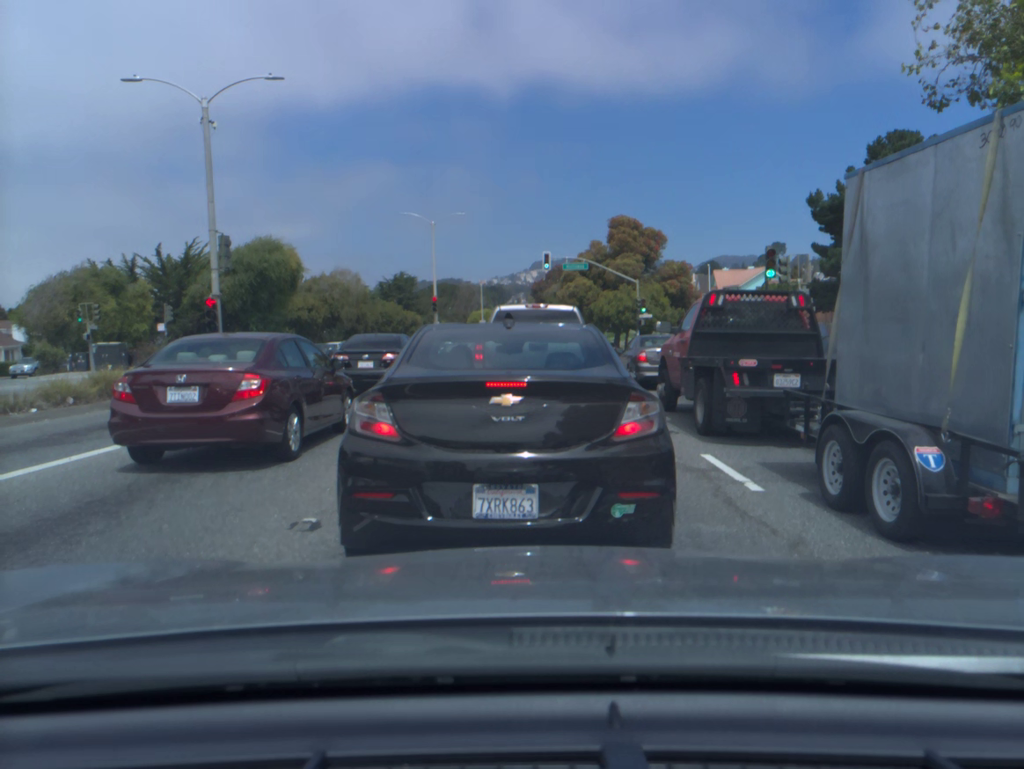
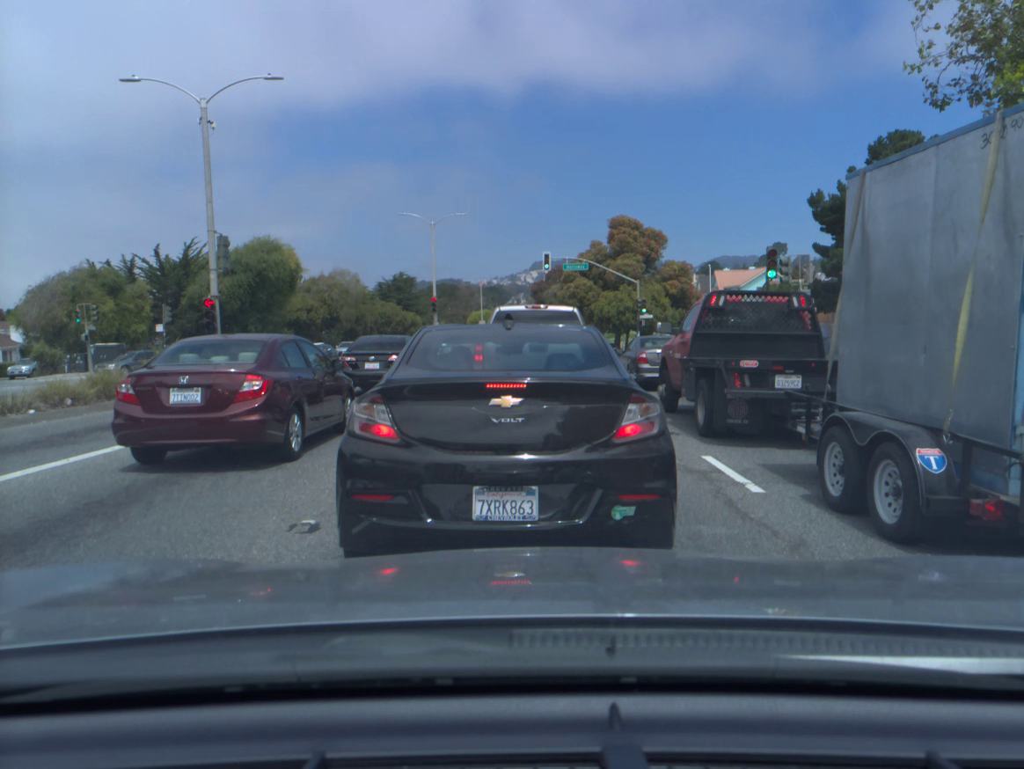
(0.0, 0.0) m; 0°
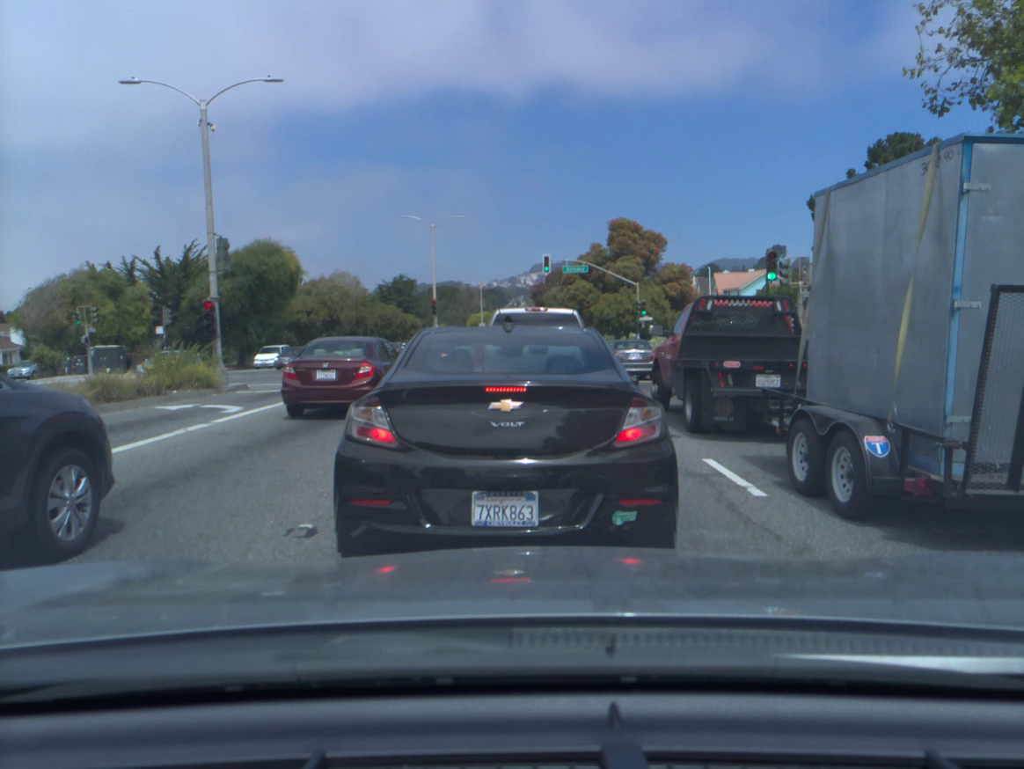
(0.0, +0.1) m; 0°
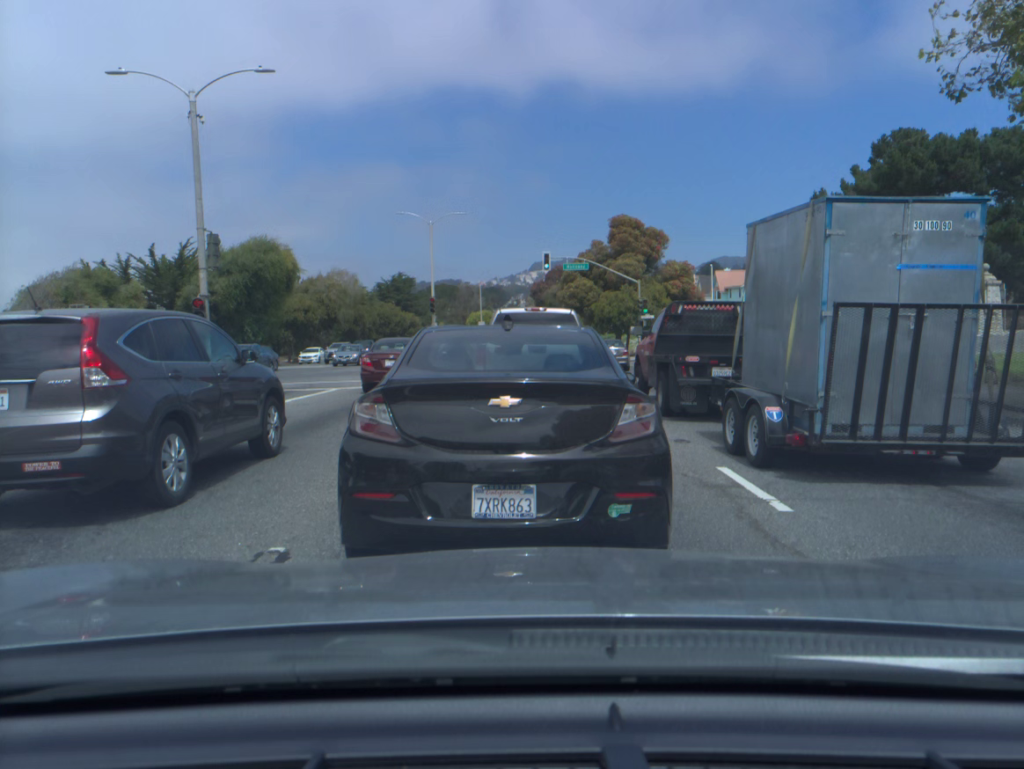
(0.0, +0.6) m; 0°
